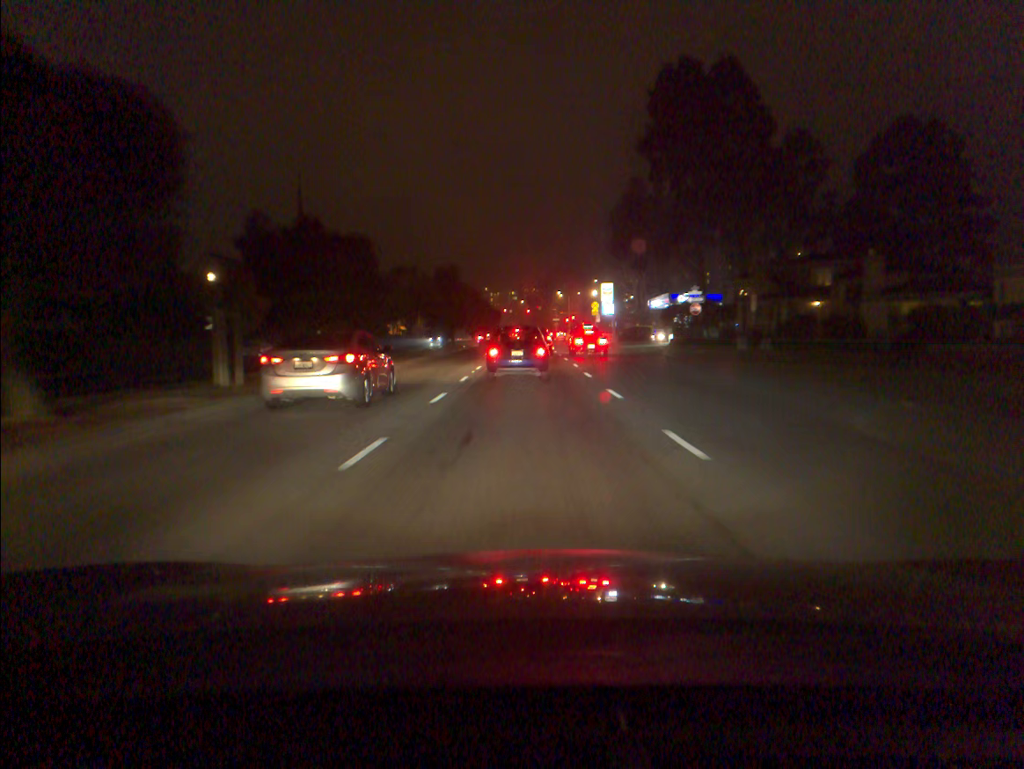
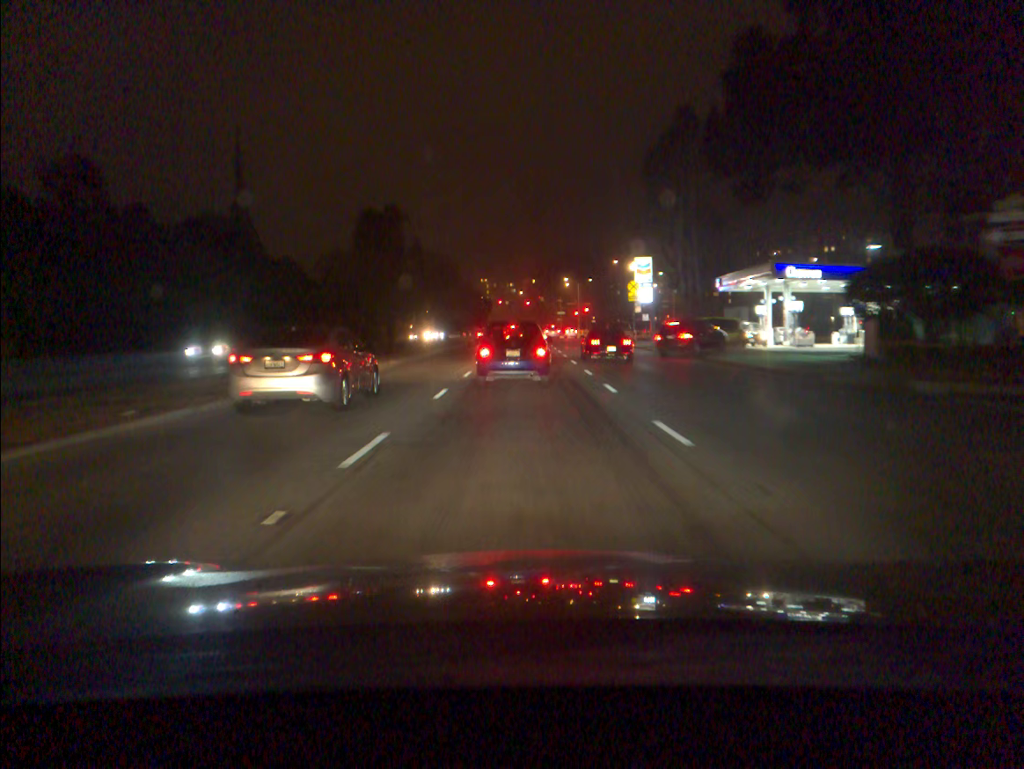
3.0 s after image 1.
(0.0, +35.9) m; 0°
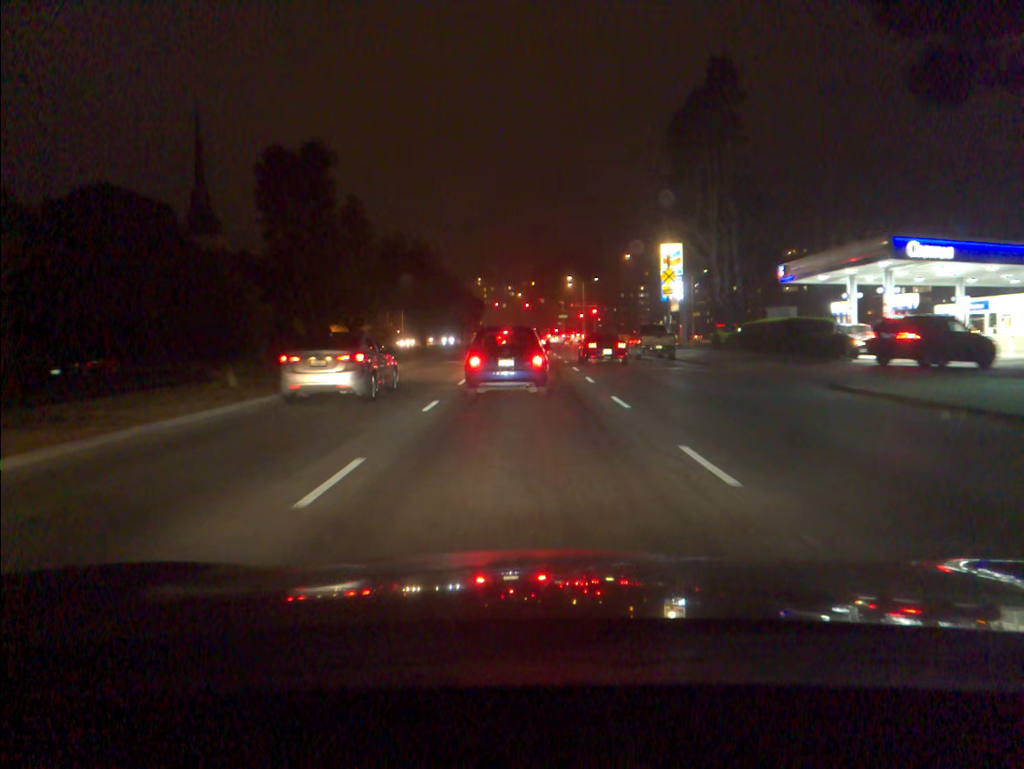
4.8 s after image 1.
(0.0, +16.2) m; 0°
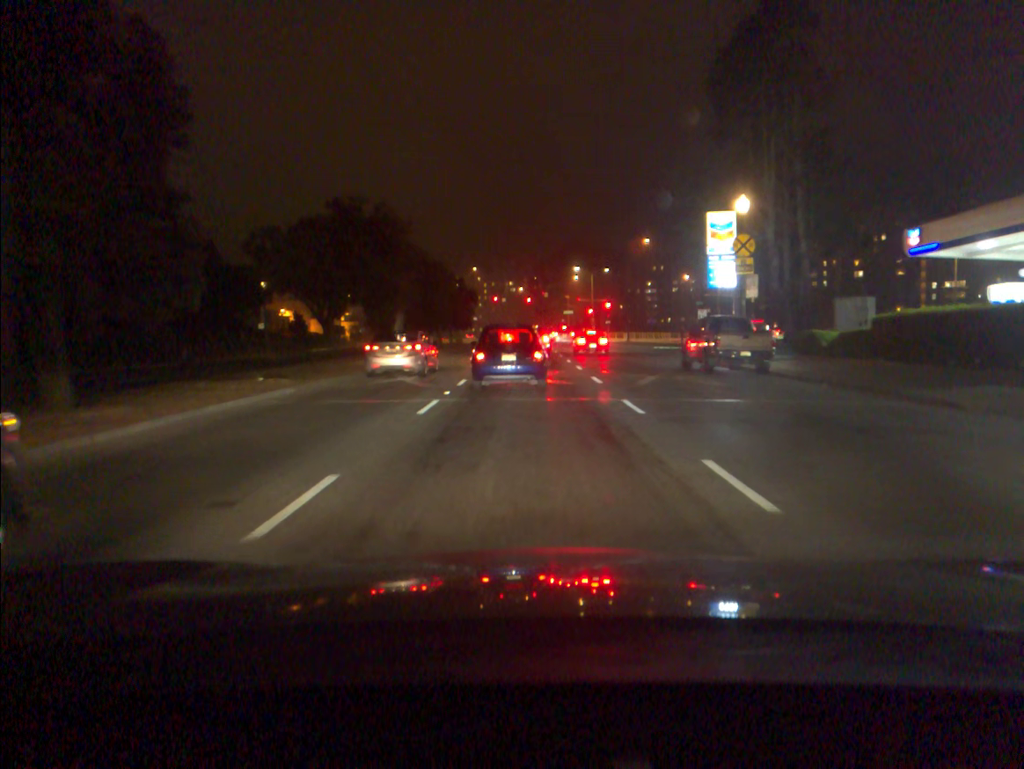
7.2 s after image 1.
(0.0, +15.9) m; 0°
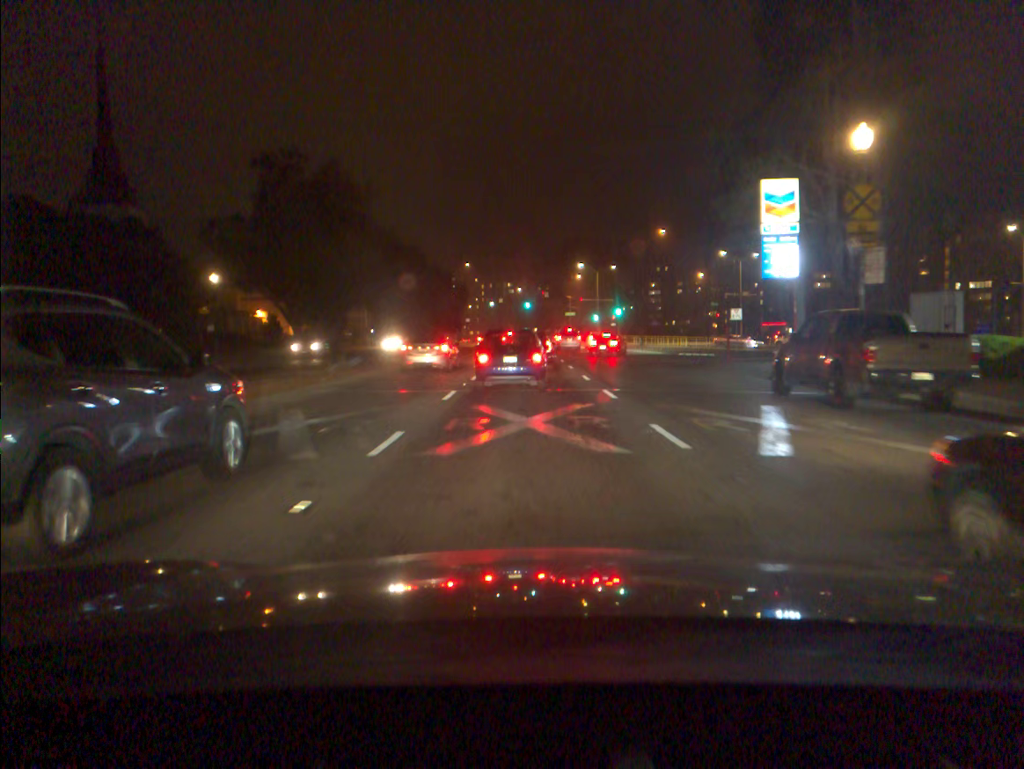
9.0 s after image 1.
(0.0, +11.0) m; 0°
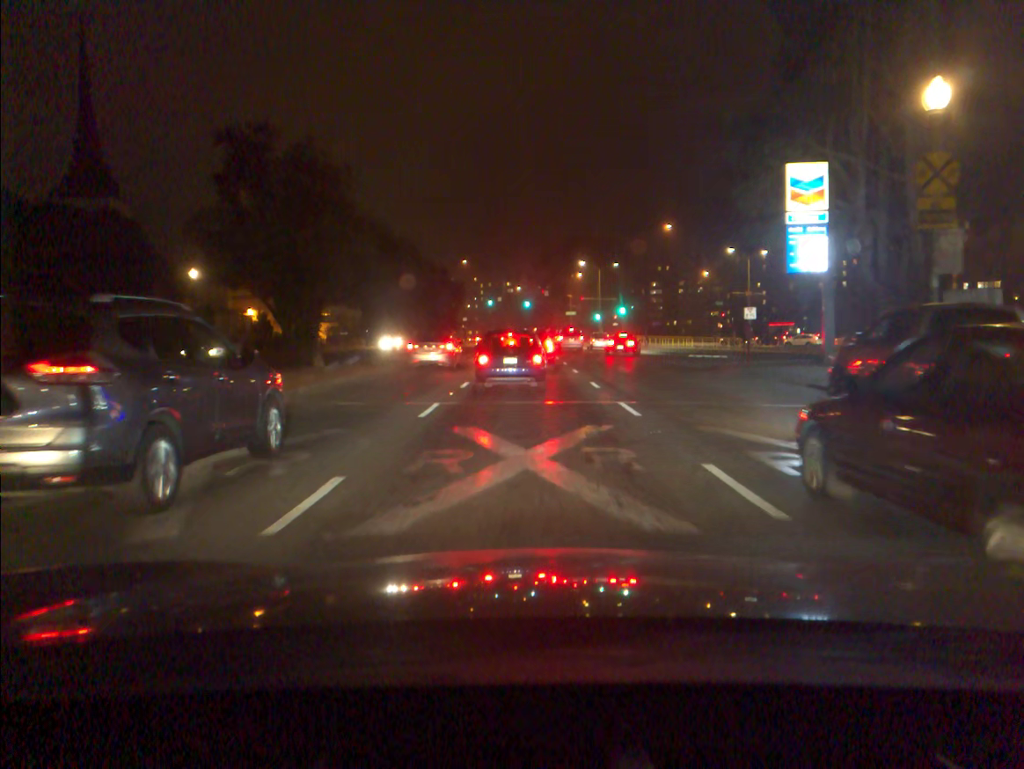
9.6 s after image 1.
(0.0, +3.5) m; 0°
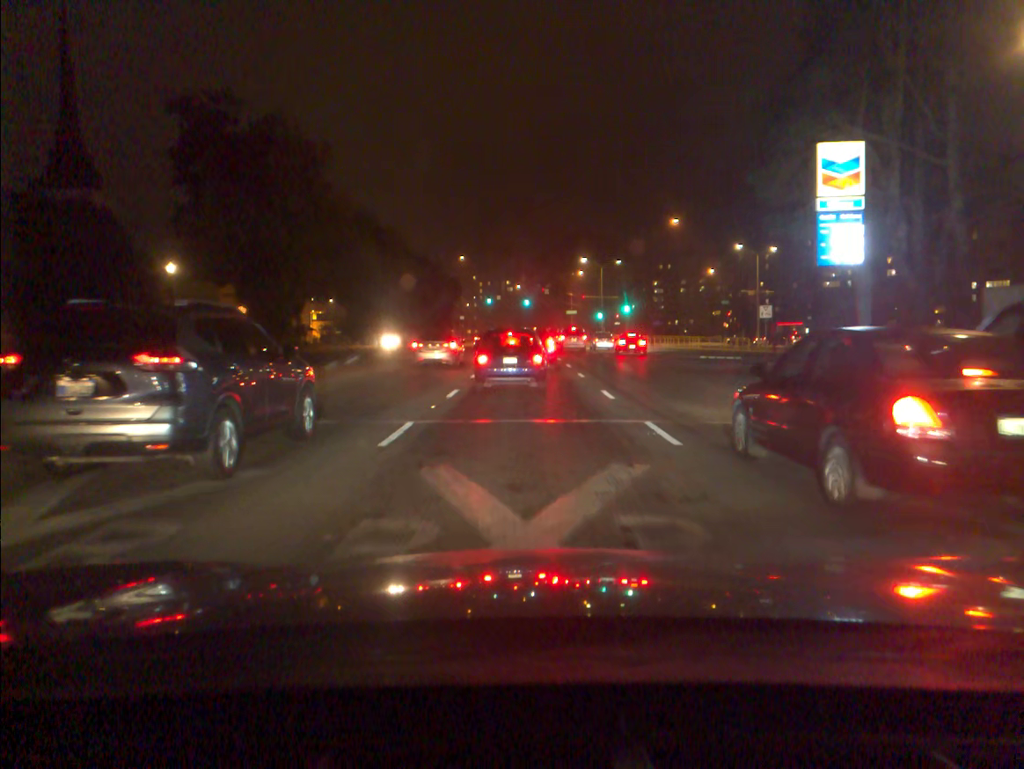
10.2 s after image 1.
(0.0, +3.5) m; 0°
